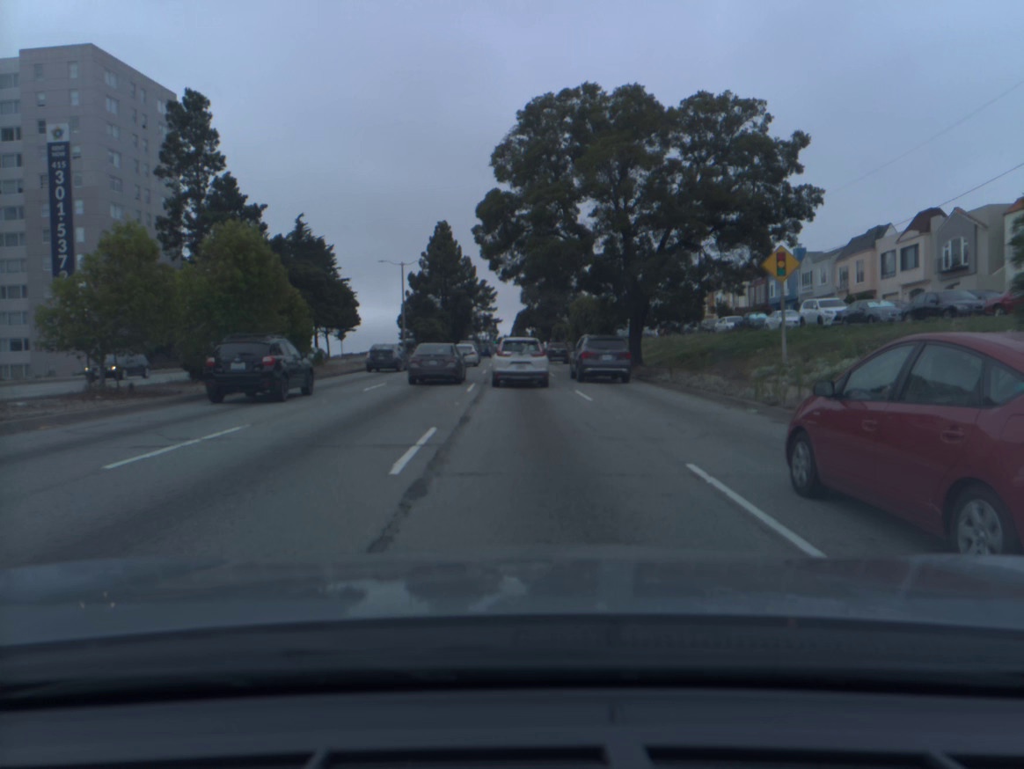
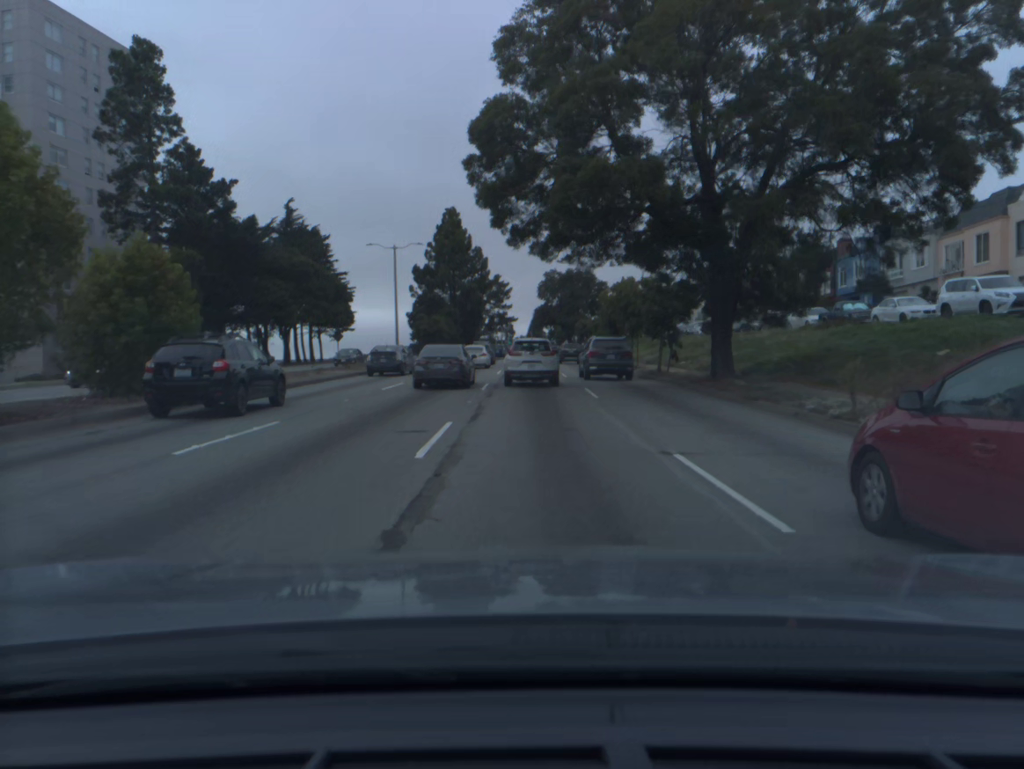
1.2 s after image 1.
(-0.1, +13.6) m; -1°
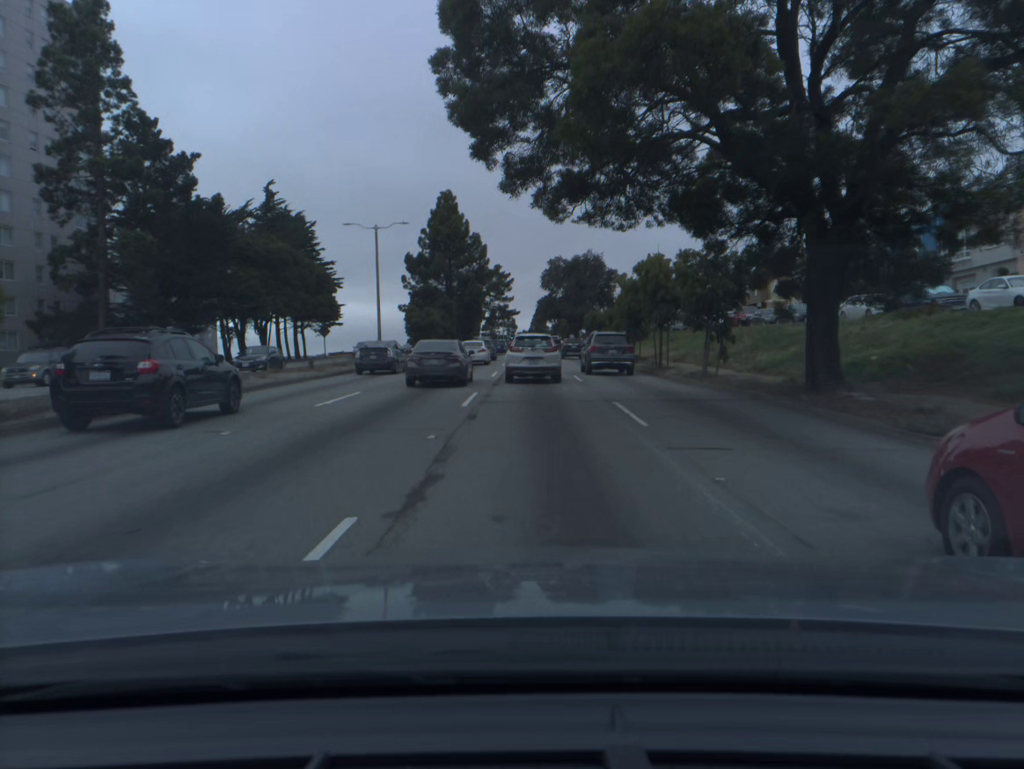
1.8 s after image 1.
(0.0, +7.8) m; 0°
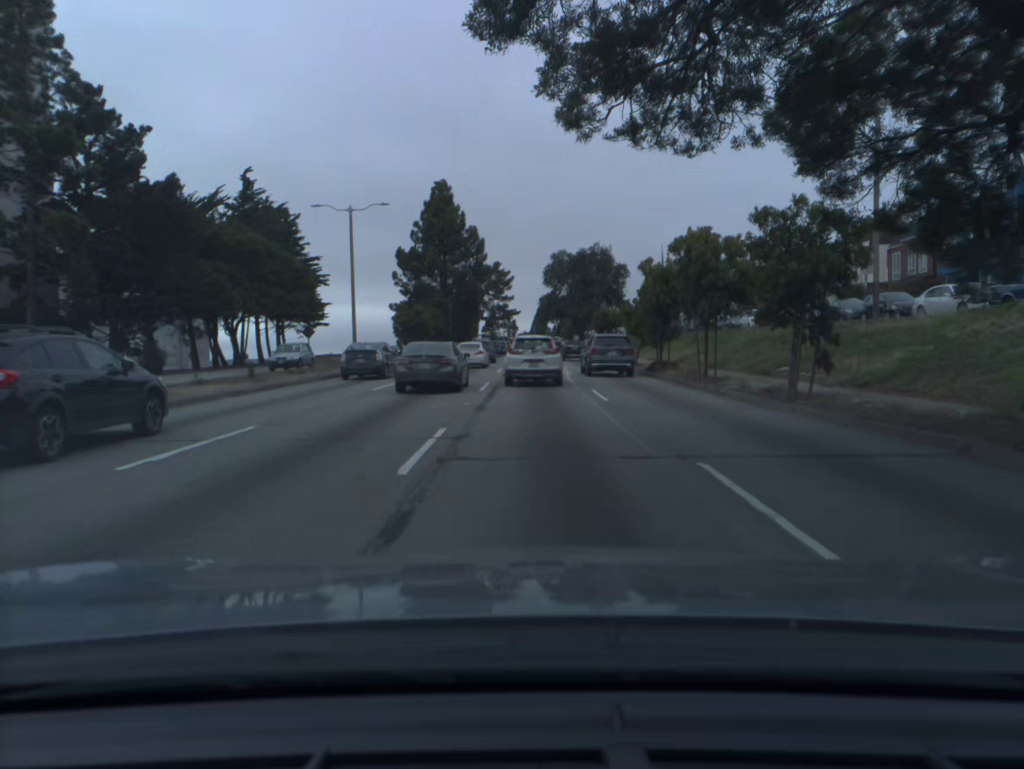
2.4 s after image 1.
(0.0, +8.4) m; 0°
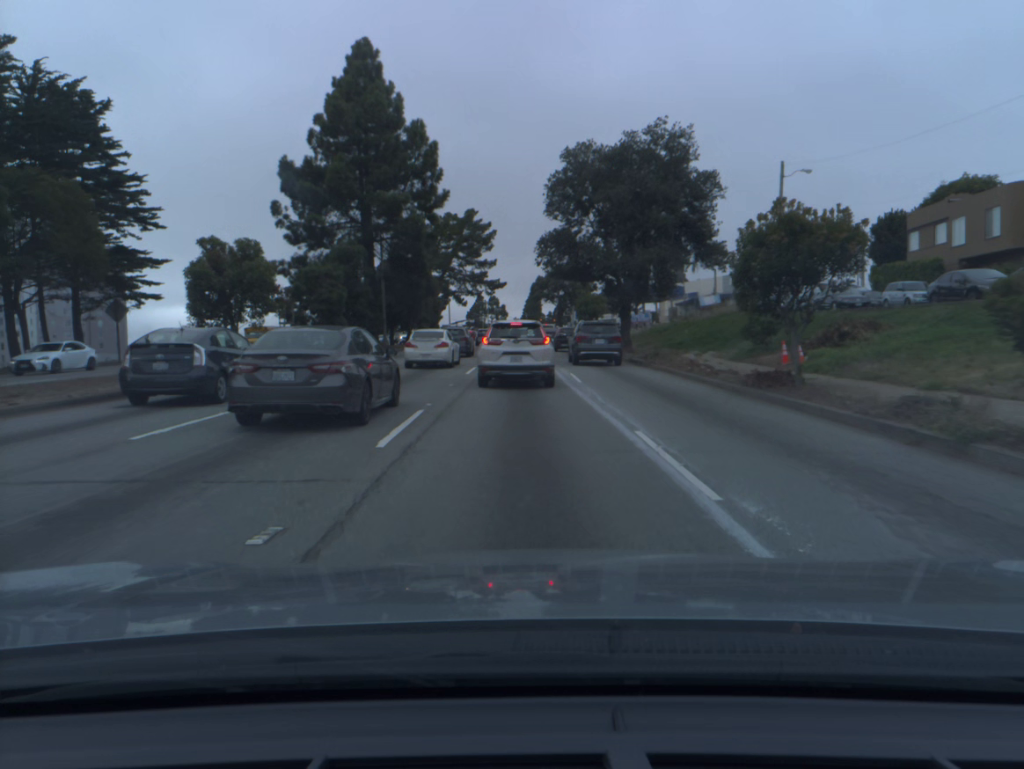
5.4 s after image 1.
(+0.3, +42.4) m; +1°
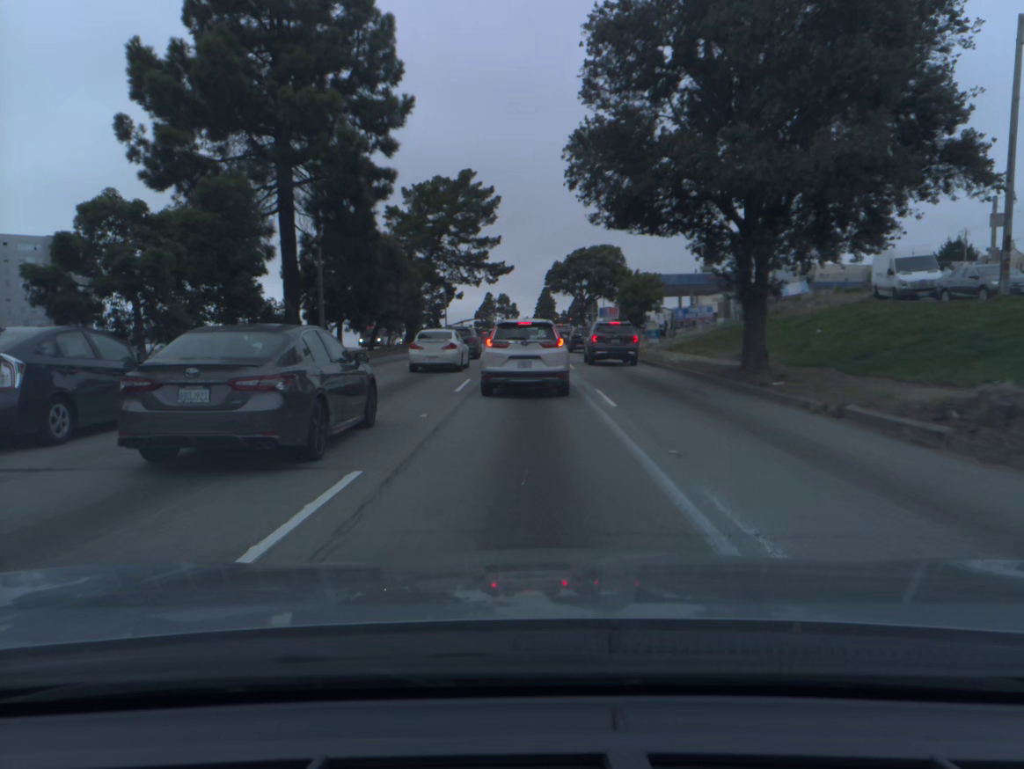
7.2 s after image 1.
(-0.2, +22.0) m; -1°
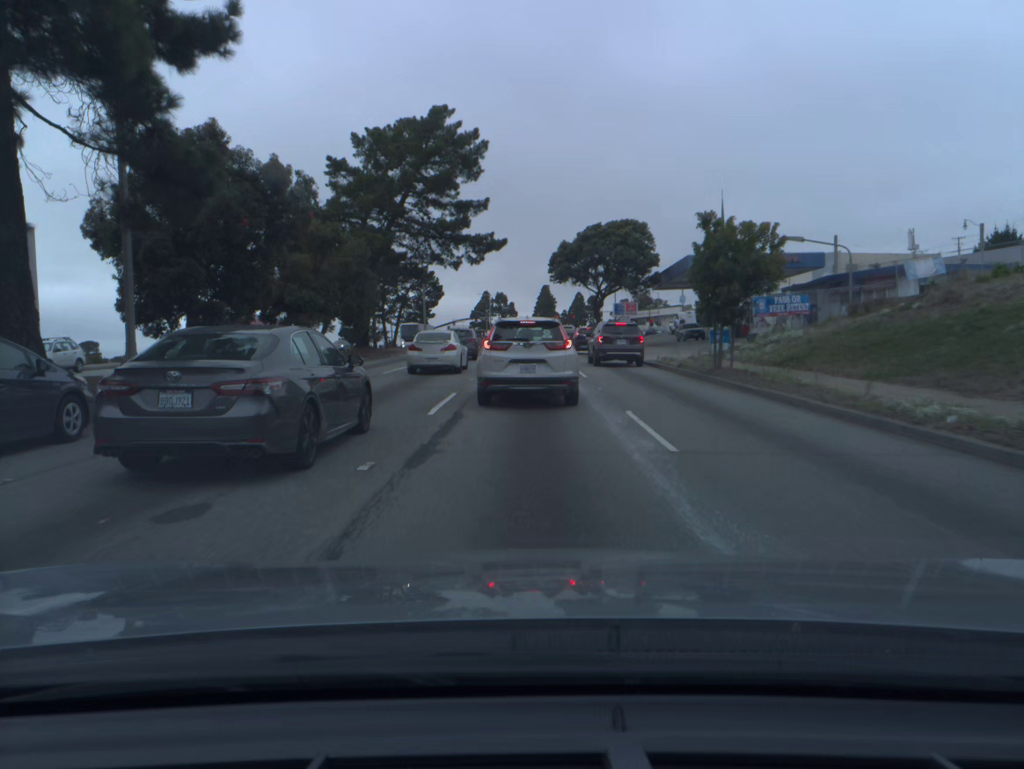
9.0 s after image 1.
(0.0, +19.5) m; 0°
